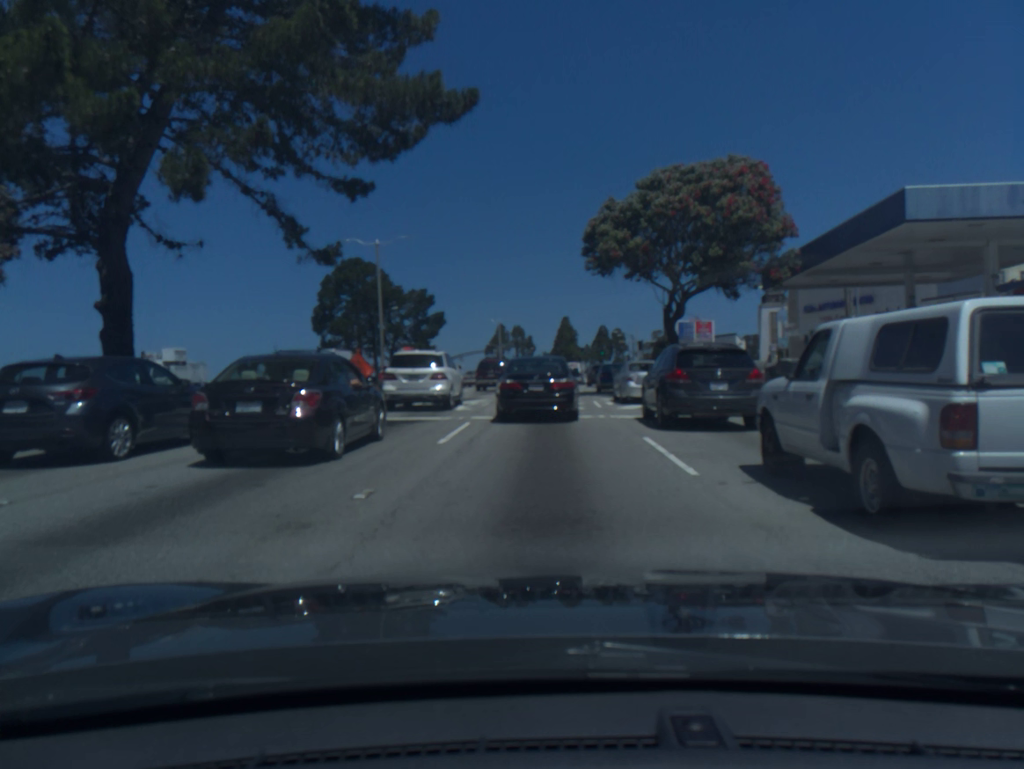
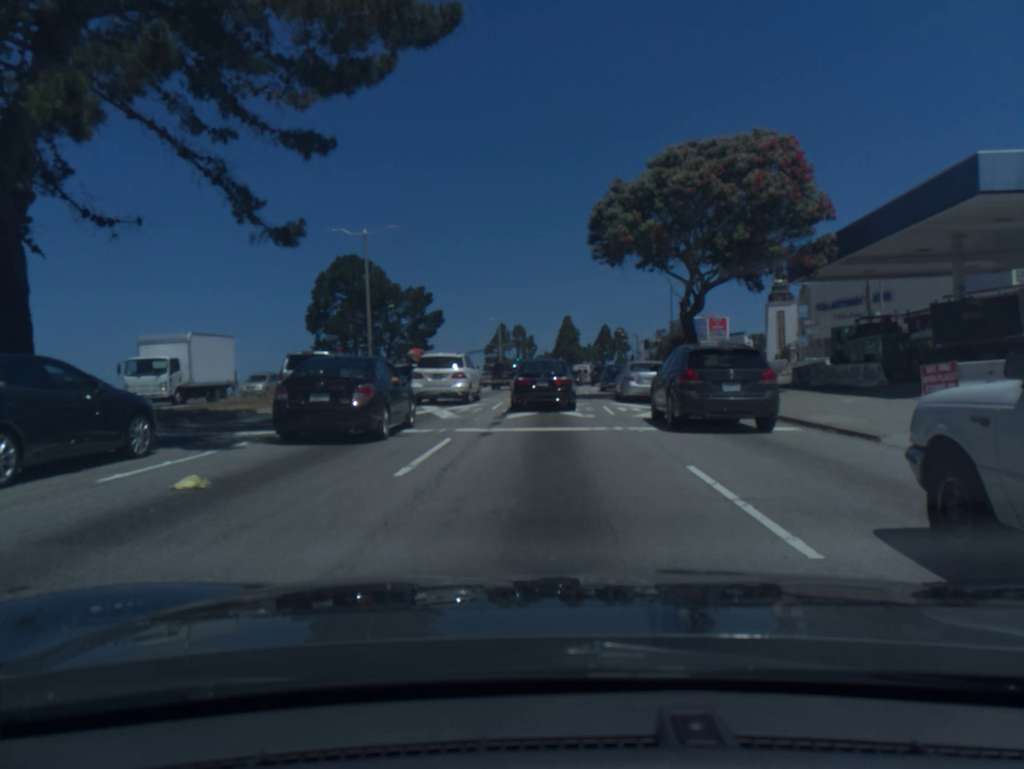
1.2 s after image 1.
(0.0, +3.6) m; 0°
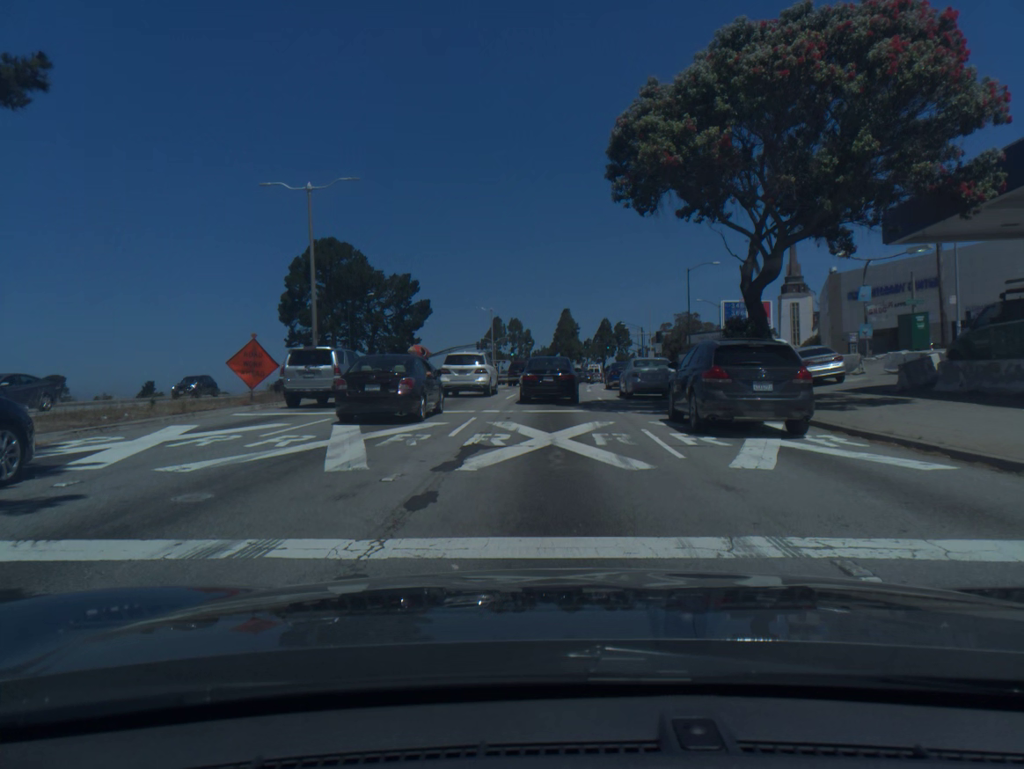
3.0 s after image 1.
(+0.1, +9.9) m; 0°
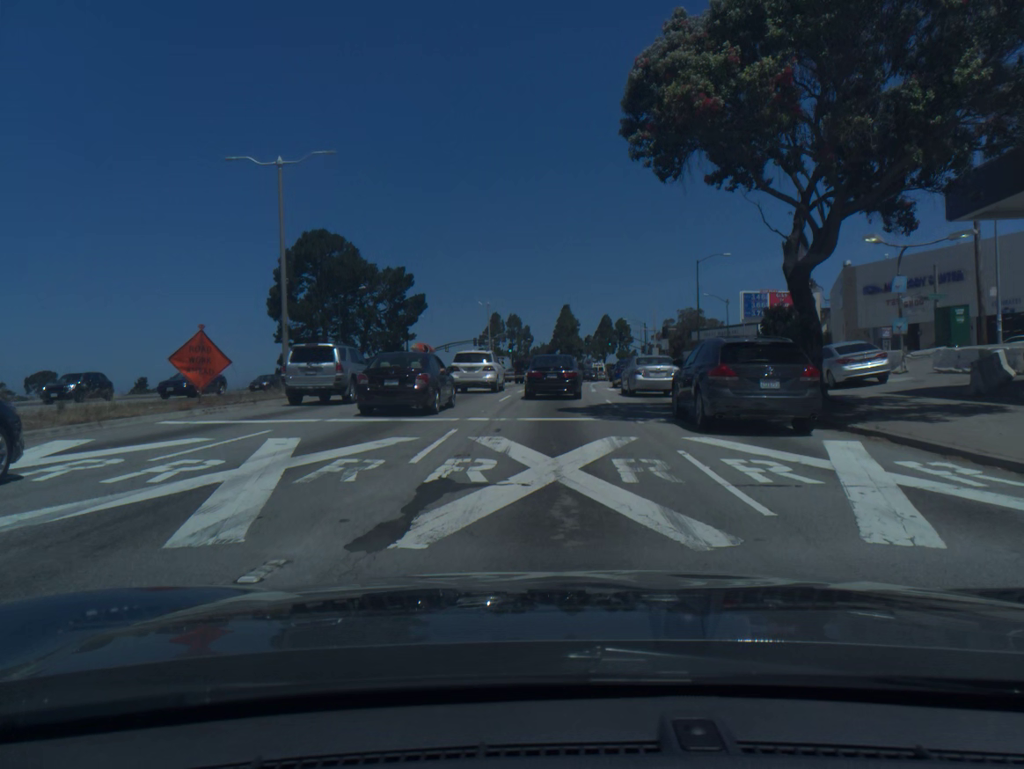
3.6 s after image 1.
(0.0, +3.8) m; 0°
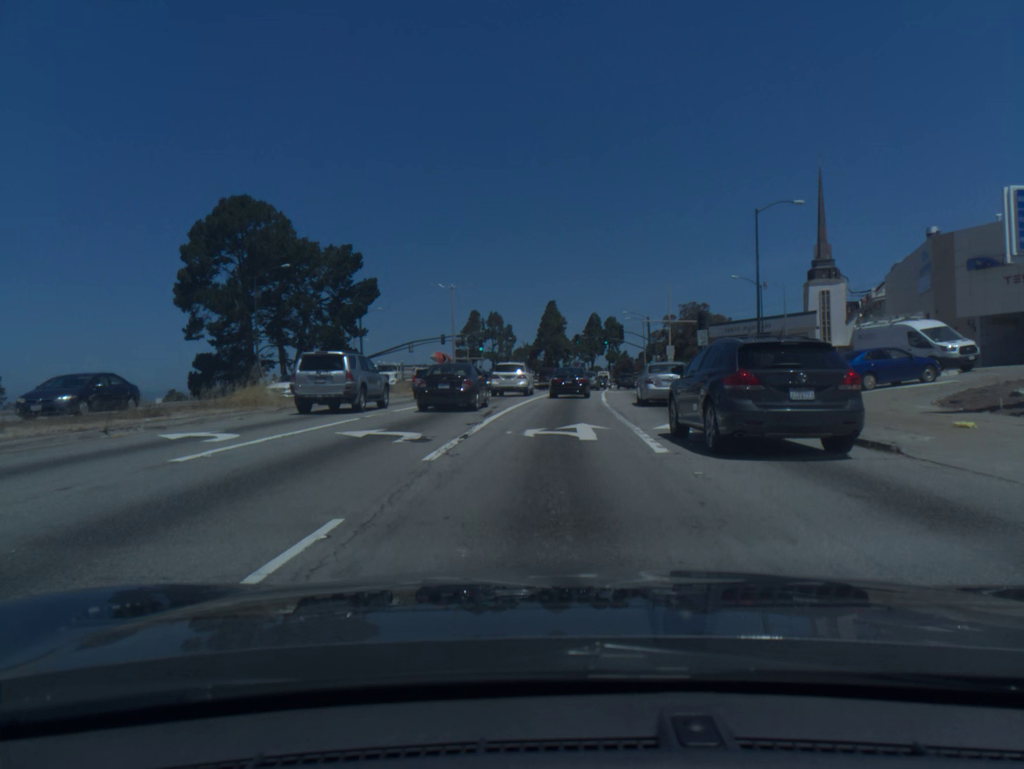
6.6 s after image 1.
(+0.3, +22.5) m; +1°
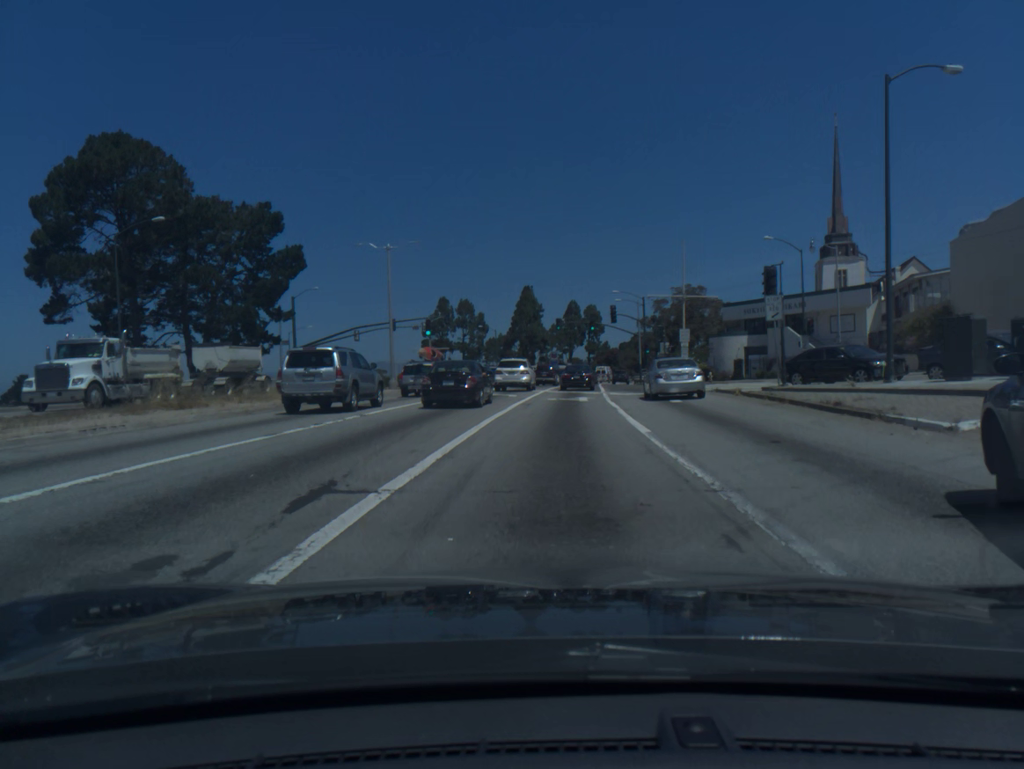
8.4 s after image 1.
(+0.3, +18.5) m; +2°
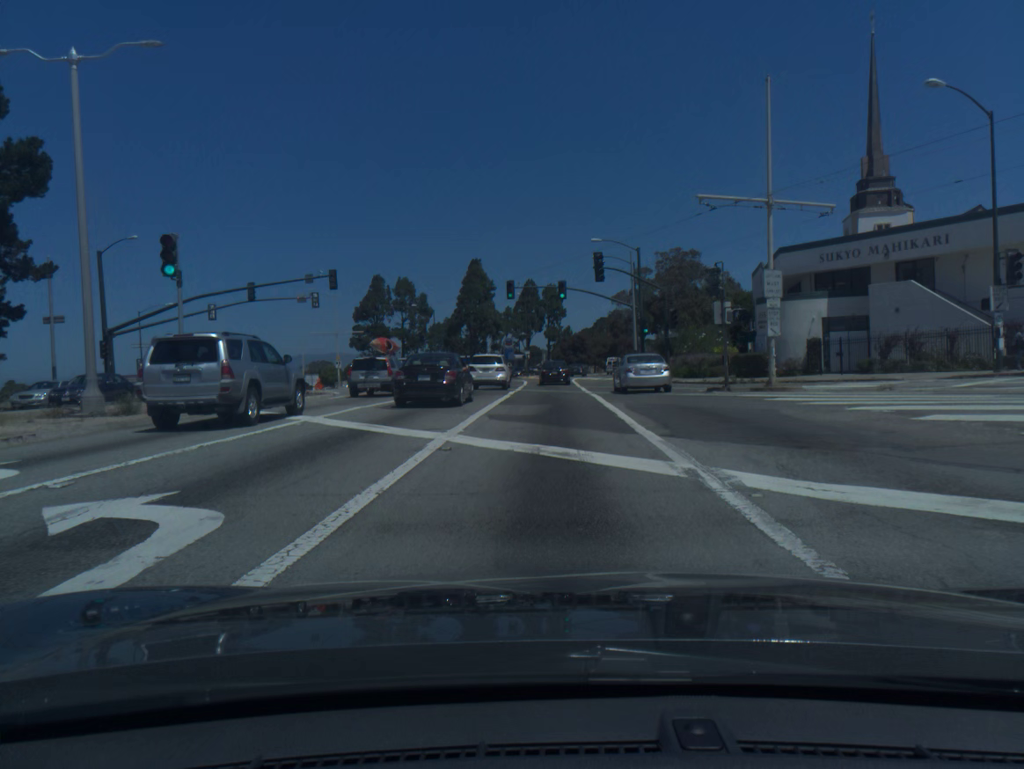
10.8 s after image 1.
(+0.8, +29.1) m; +3°
